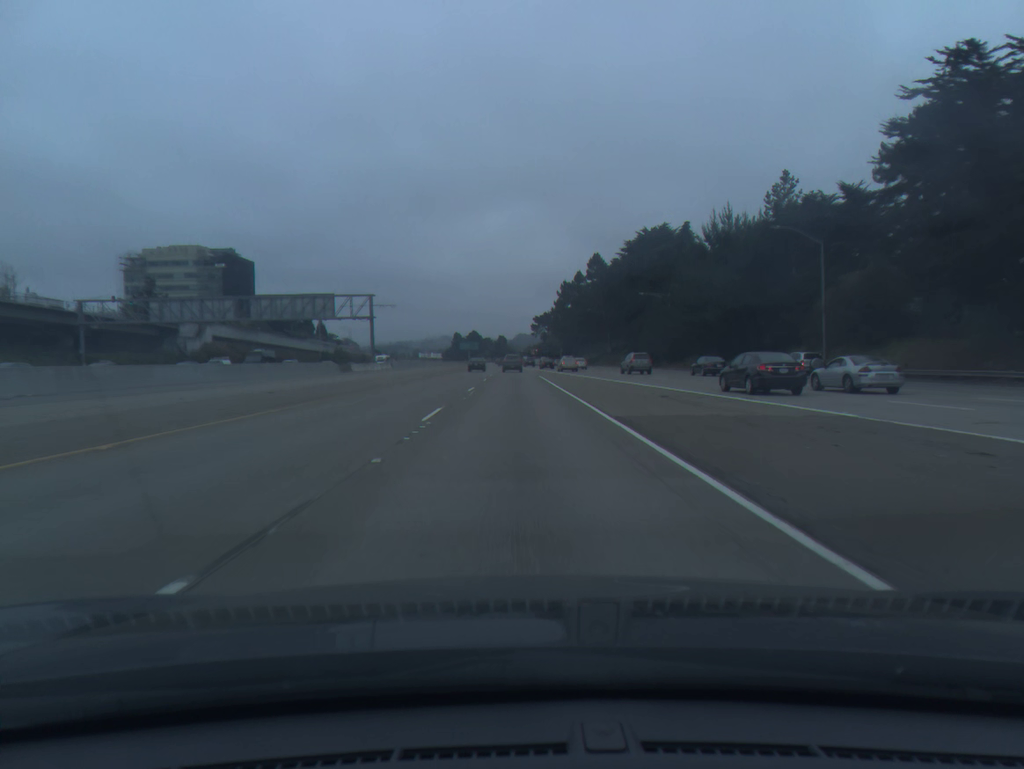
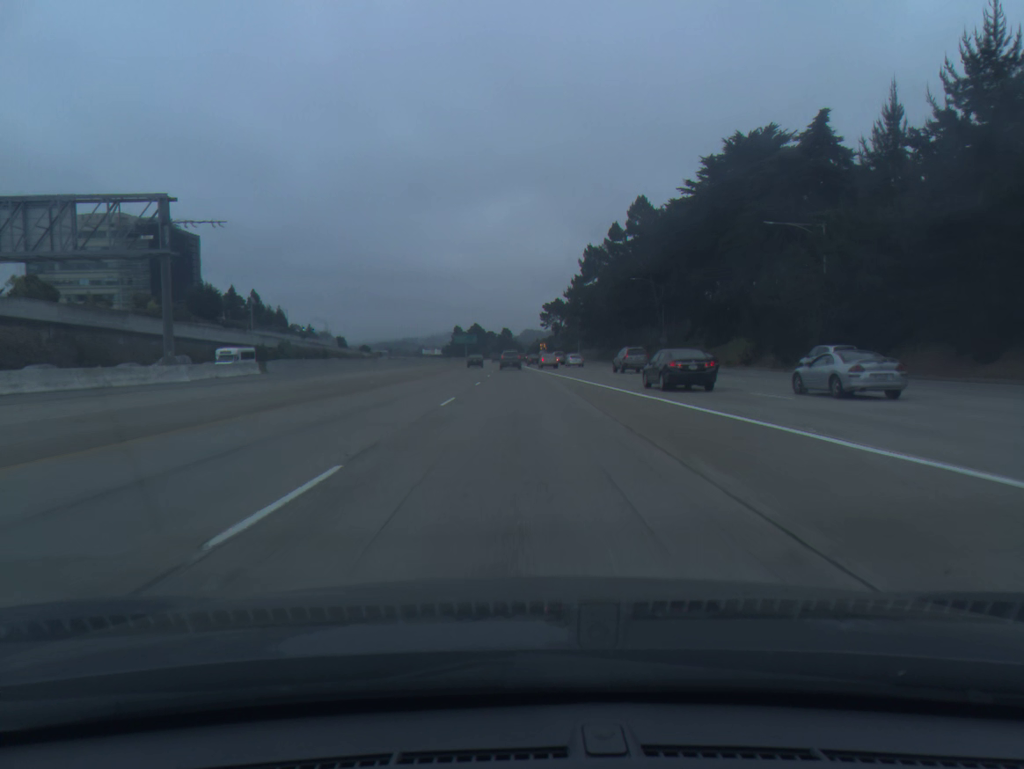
(-0.2, +54.7) m; 0°
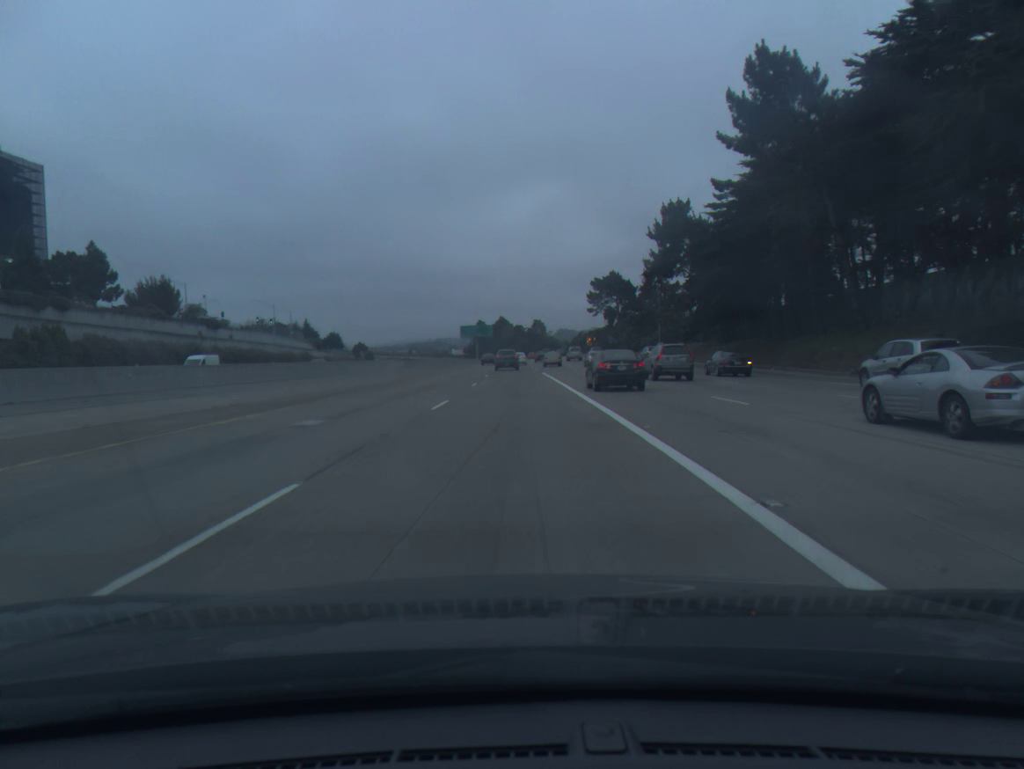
(-0.8, +89.1) m; -2°
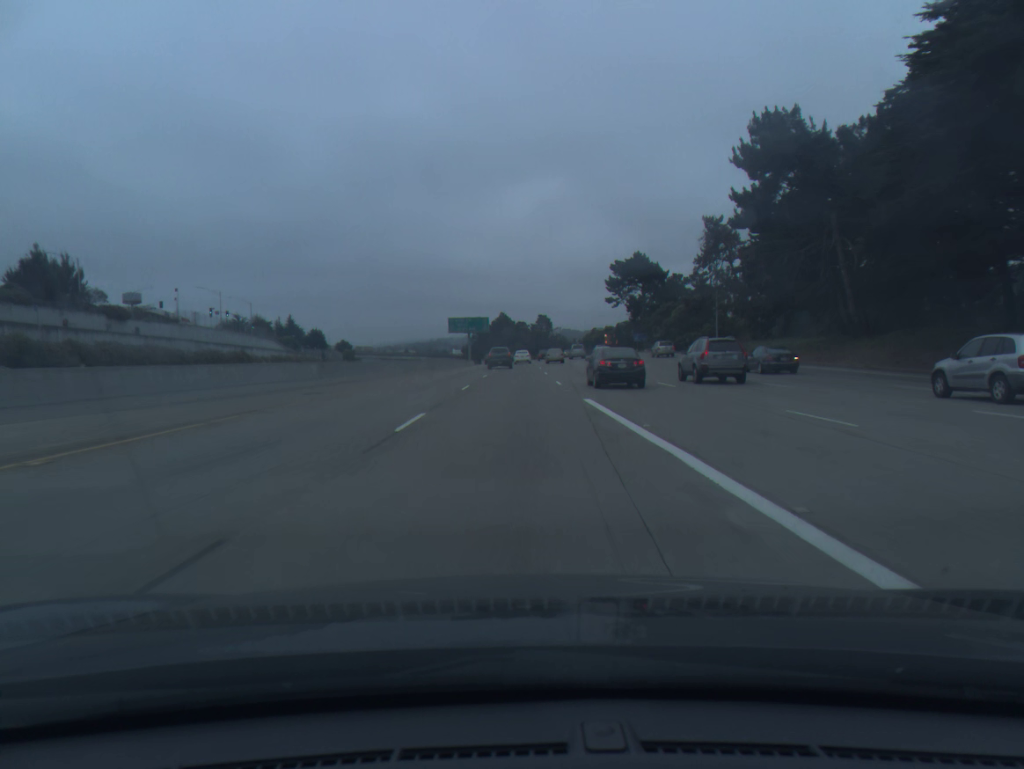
(-0.2, +35.0) m; 0°
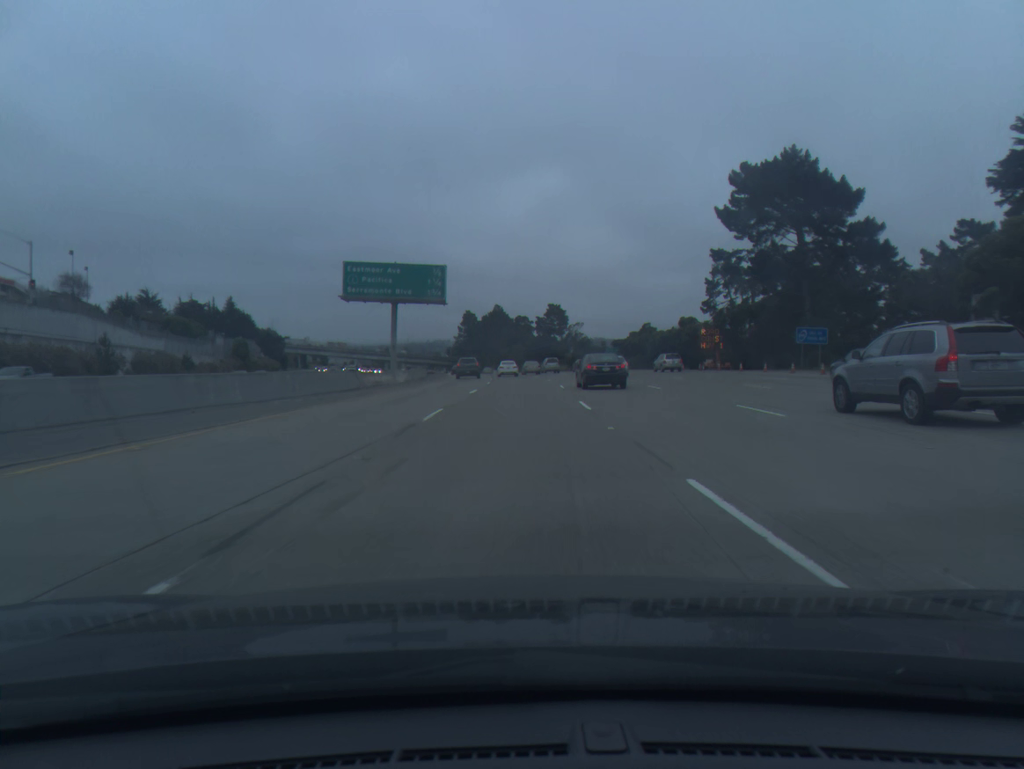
(-0.2, +85.5) m; 0°
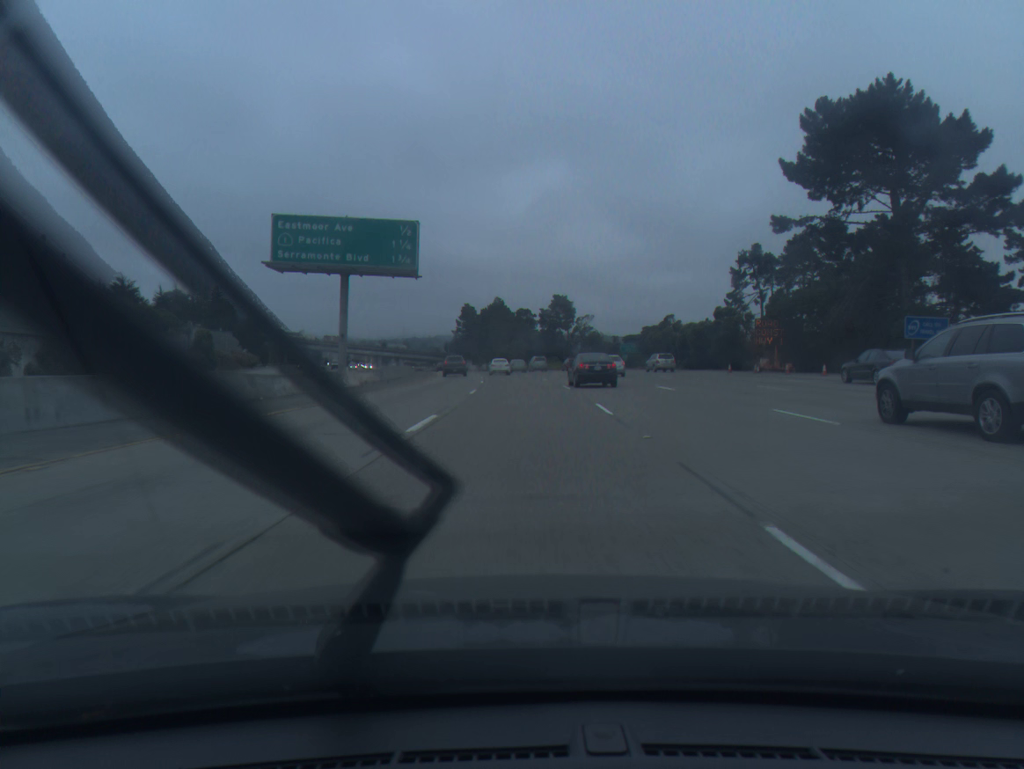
(0.0, +16.8) m; 0°
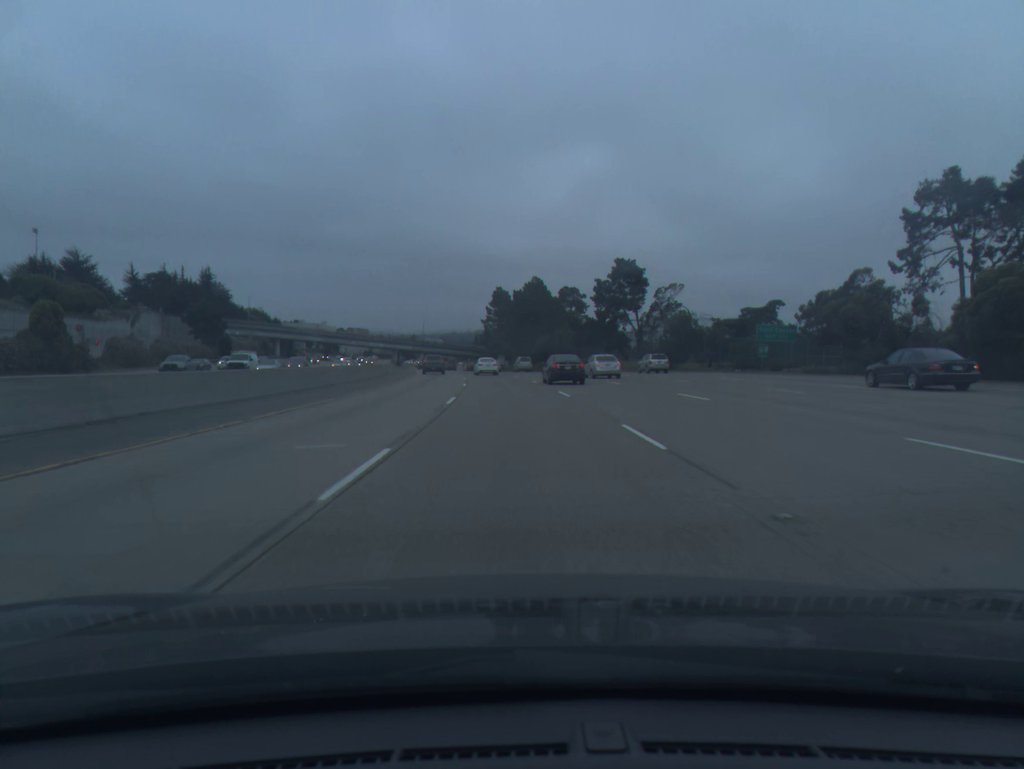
(-0.5, +49.9) m; -3°
